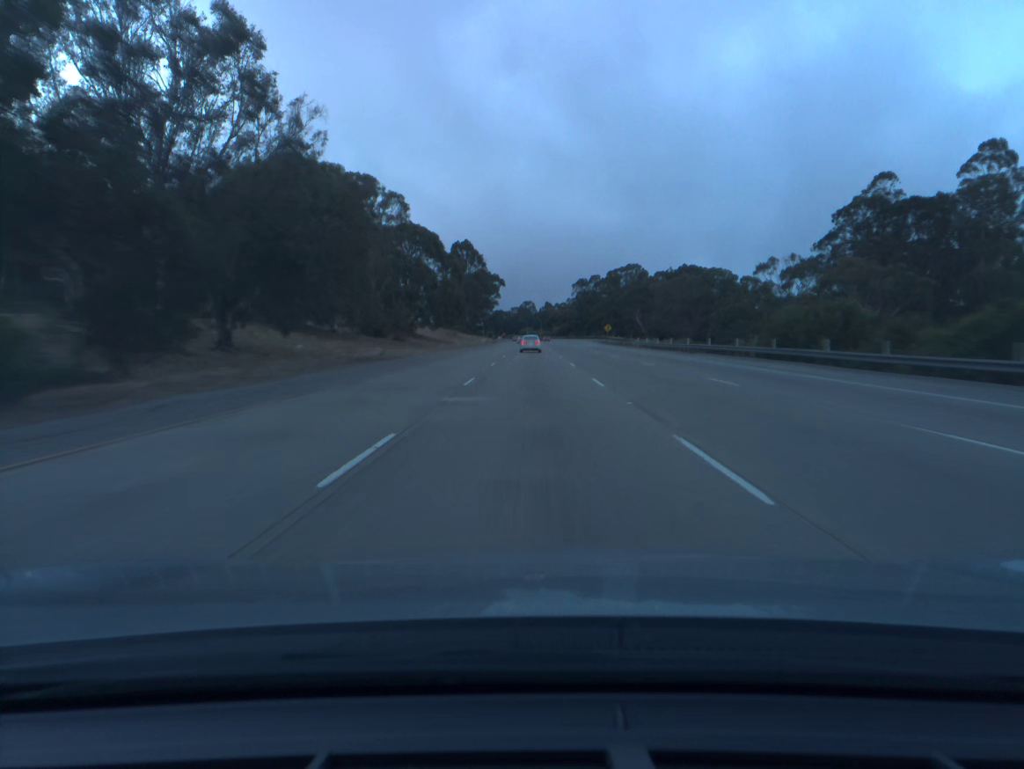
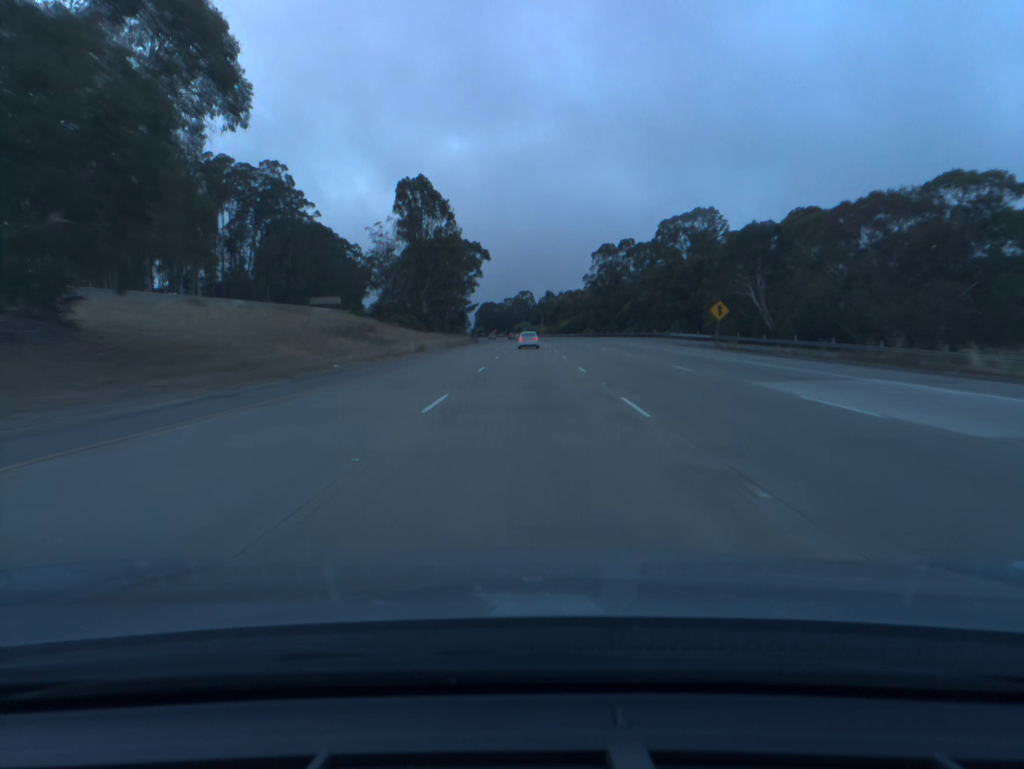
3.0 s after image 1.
(+0.2, +96.3) m; 0°
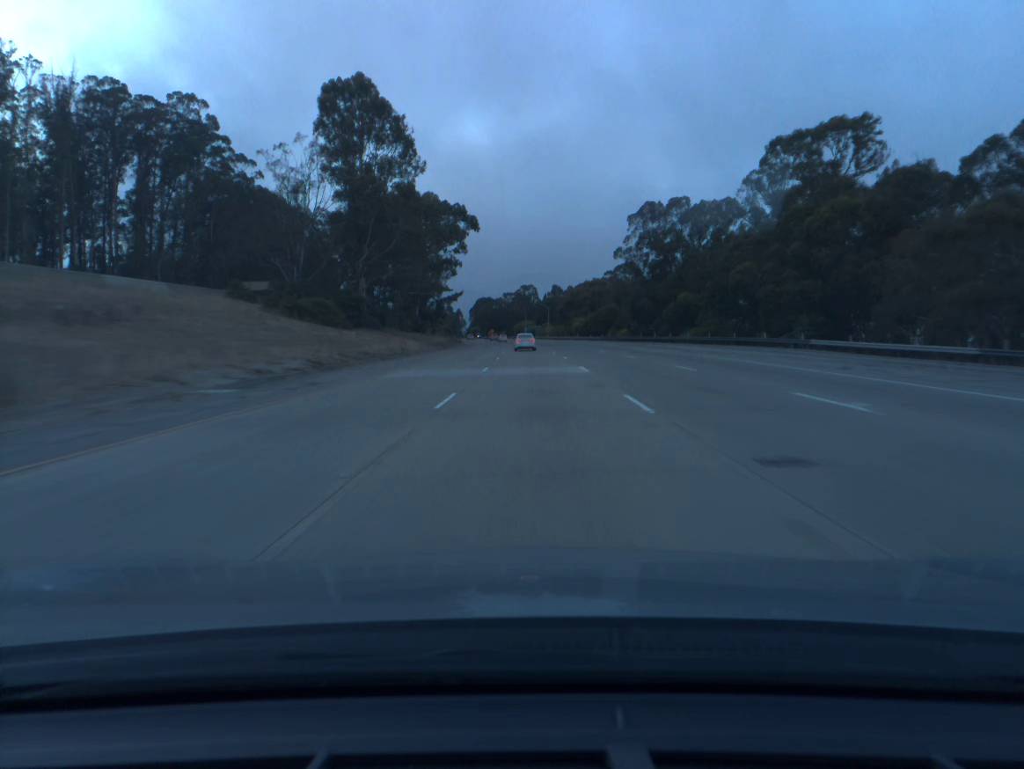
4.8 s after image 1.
(-0.1, +58.0) m; 0°
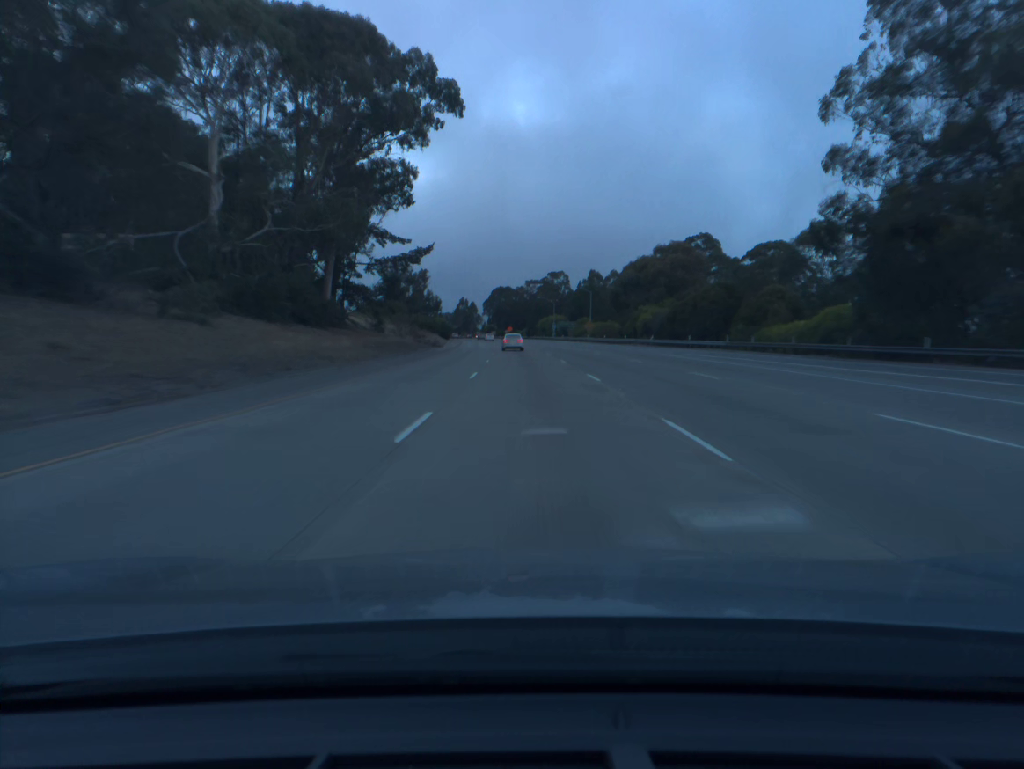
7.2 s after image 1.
(-0.8, +77.5) m; -2°
